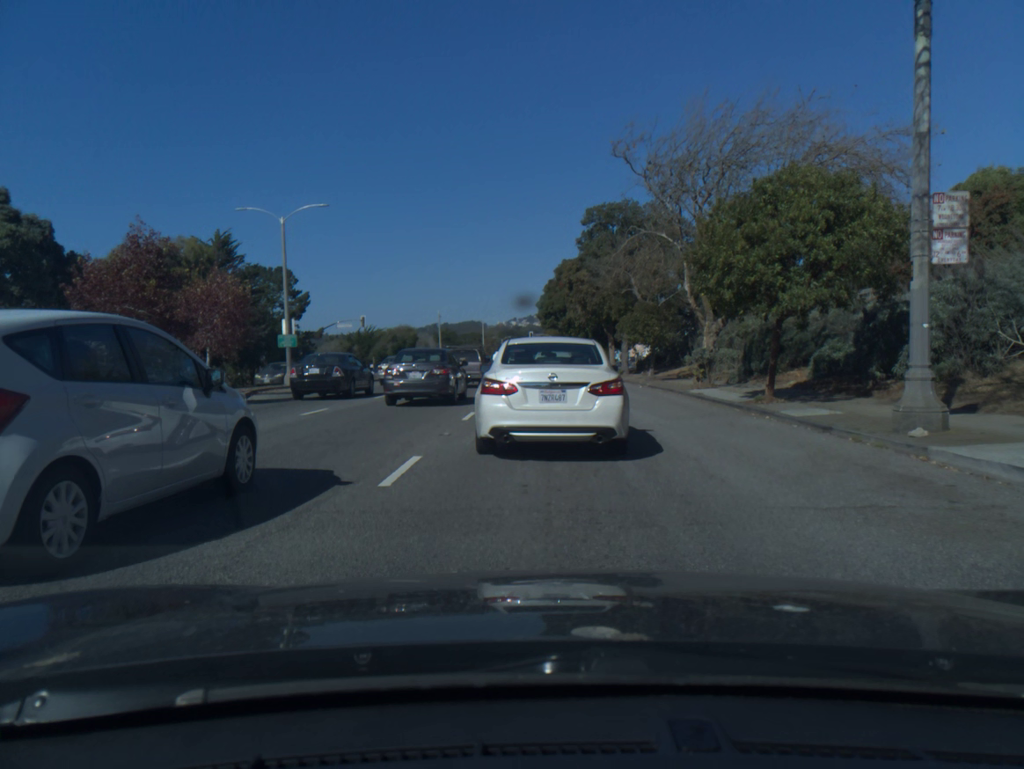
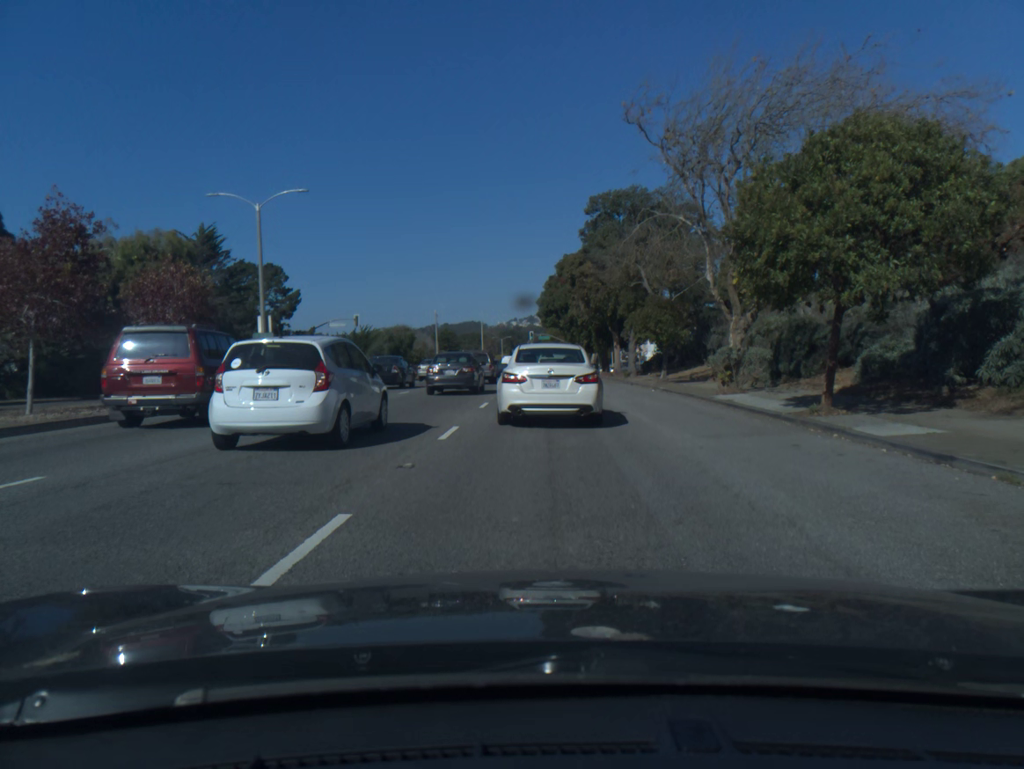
(-0.1, +3.4) m; -2°
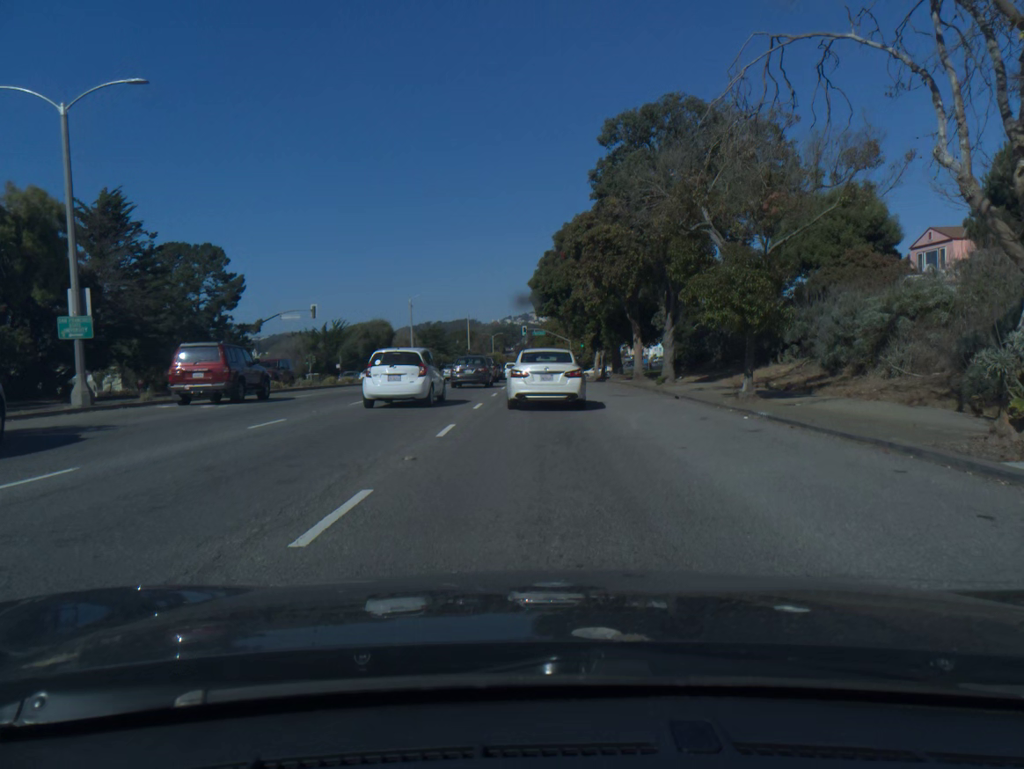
(-0.2, +13.6) m; -1°
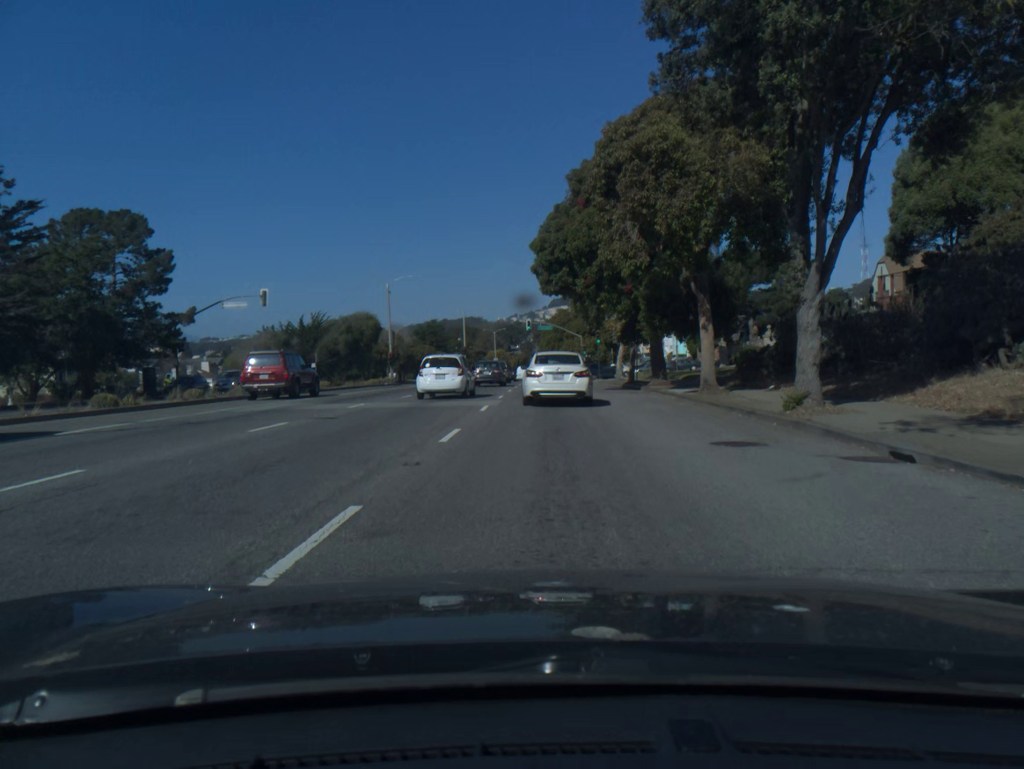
(-0.1, +14.9) m; -1°
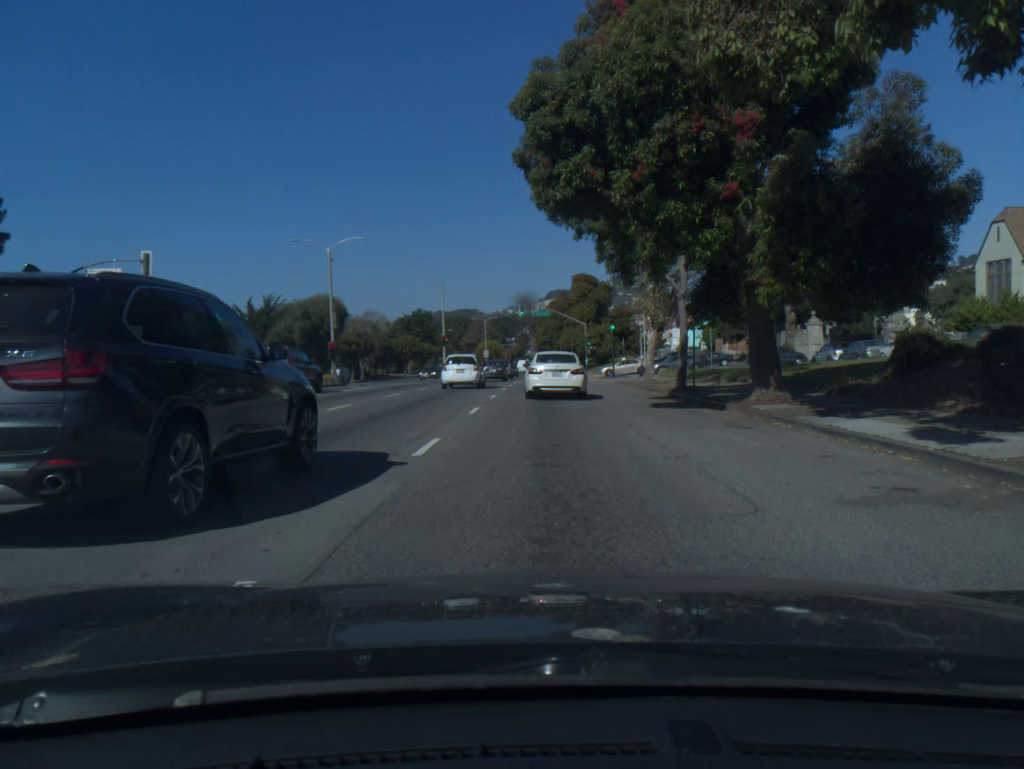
(0.0, +16.7) m; 0°
